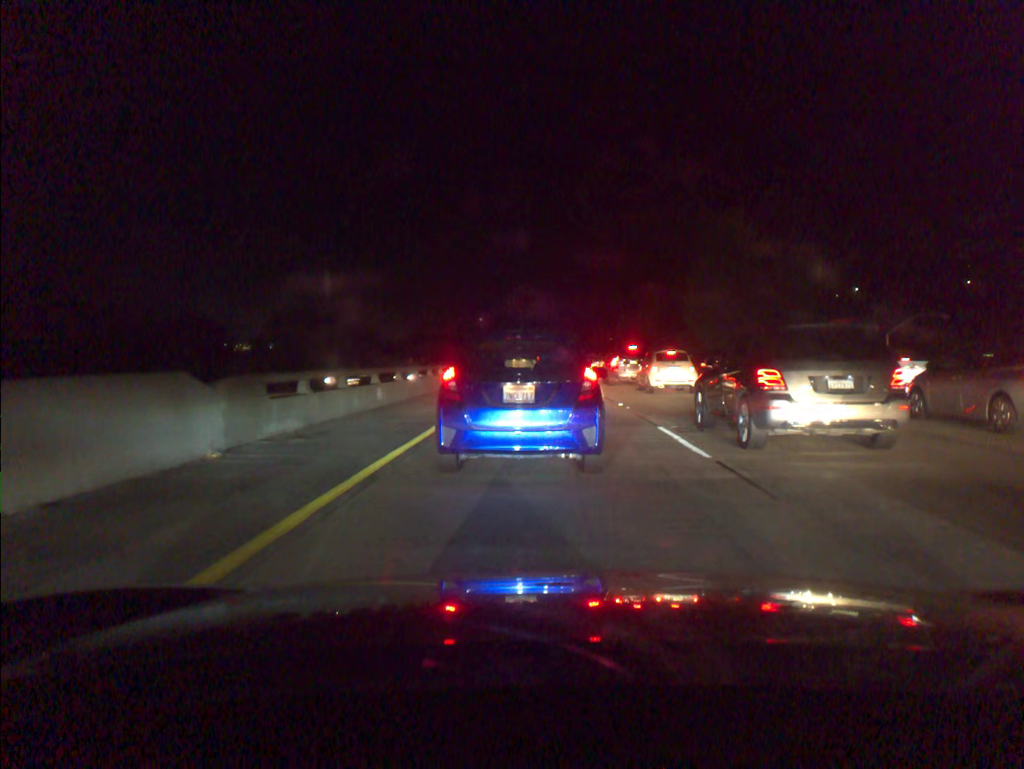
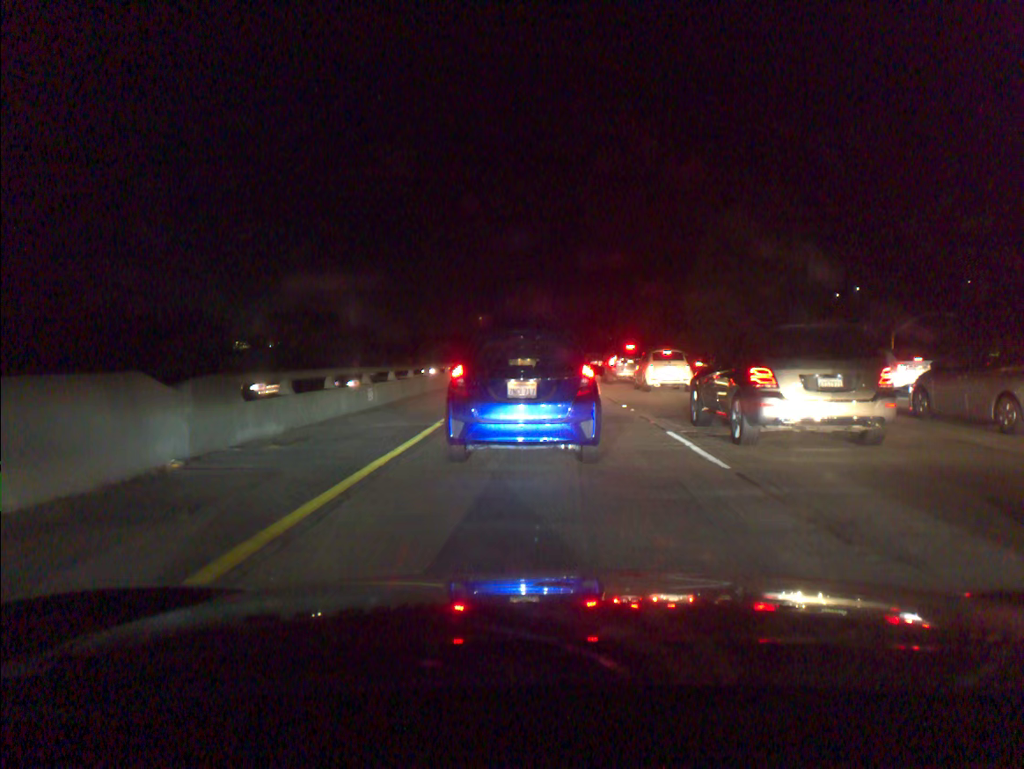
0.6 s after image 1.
(0.0, +1.0) m; 0°
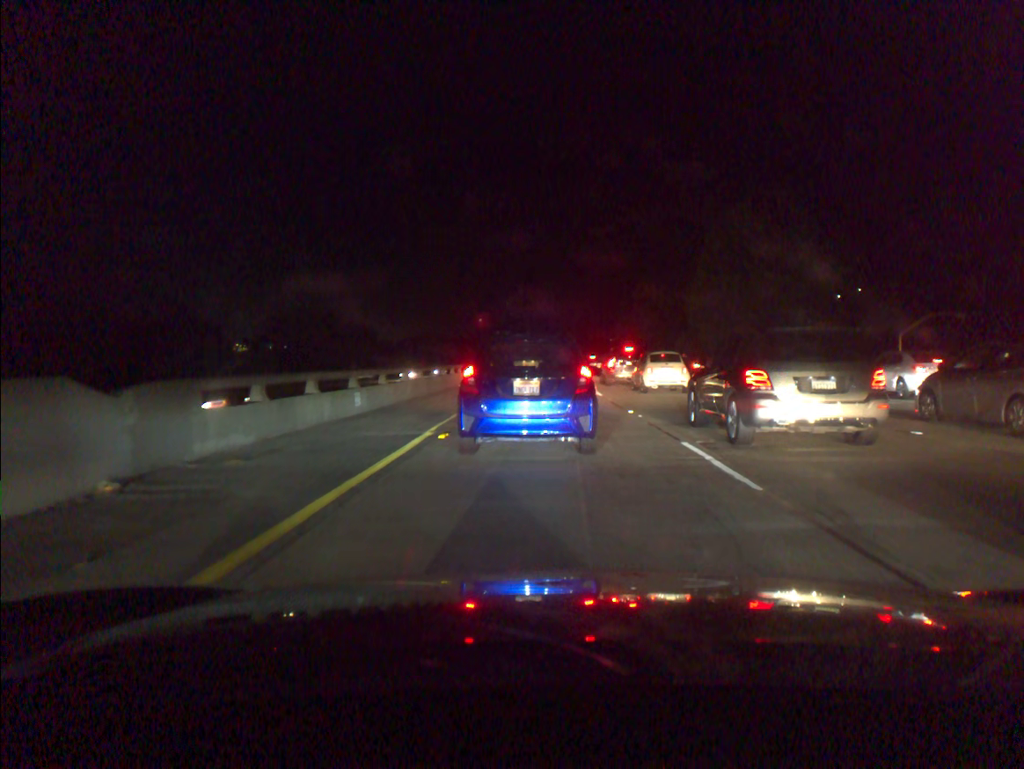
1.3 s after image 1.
(0.0, +1.2) m; 0°
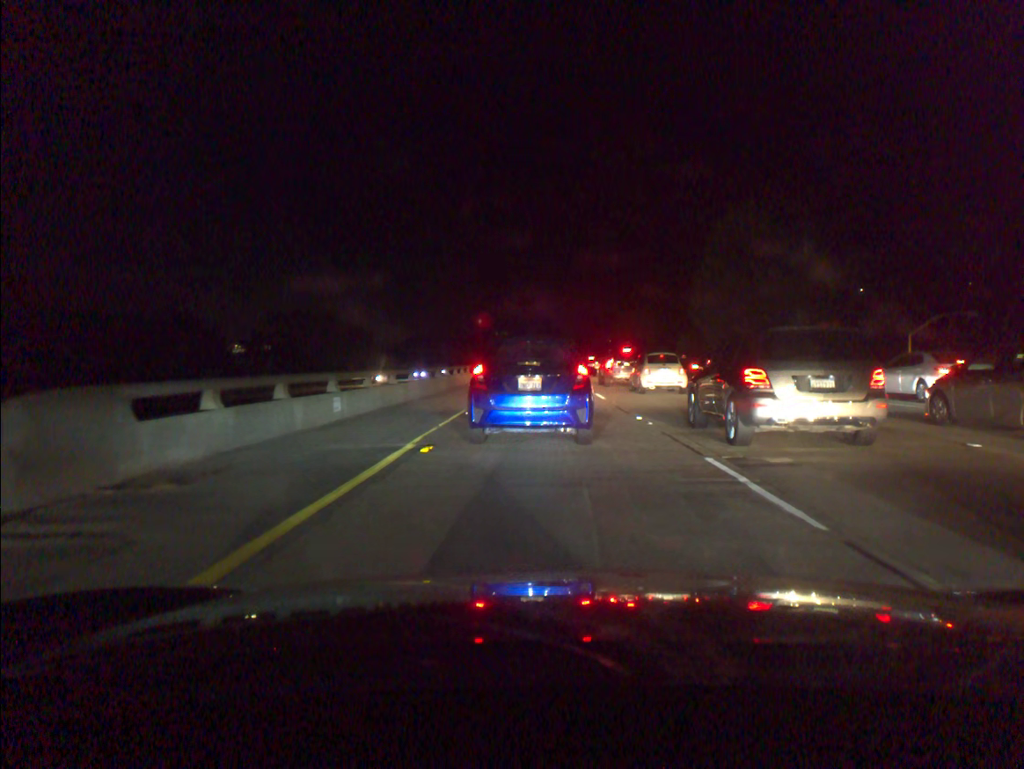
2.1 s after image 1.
(0.0, +1.6) m; 0°
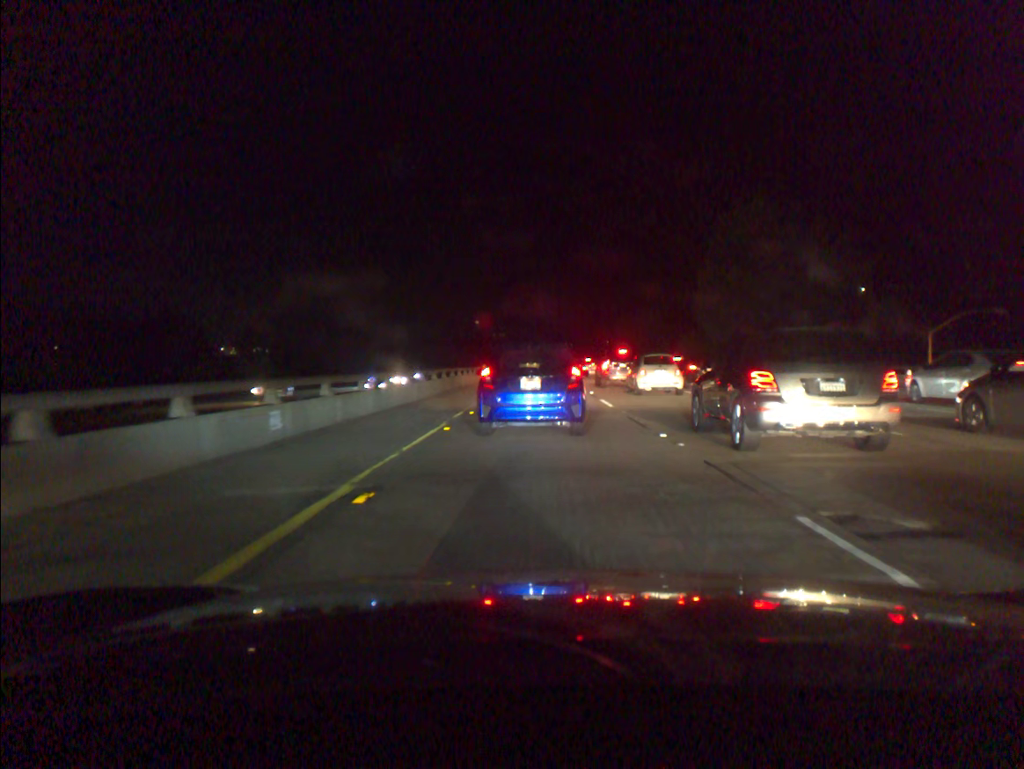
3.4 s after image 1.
(0.0, +3.4) m; -1°
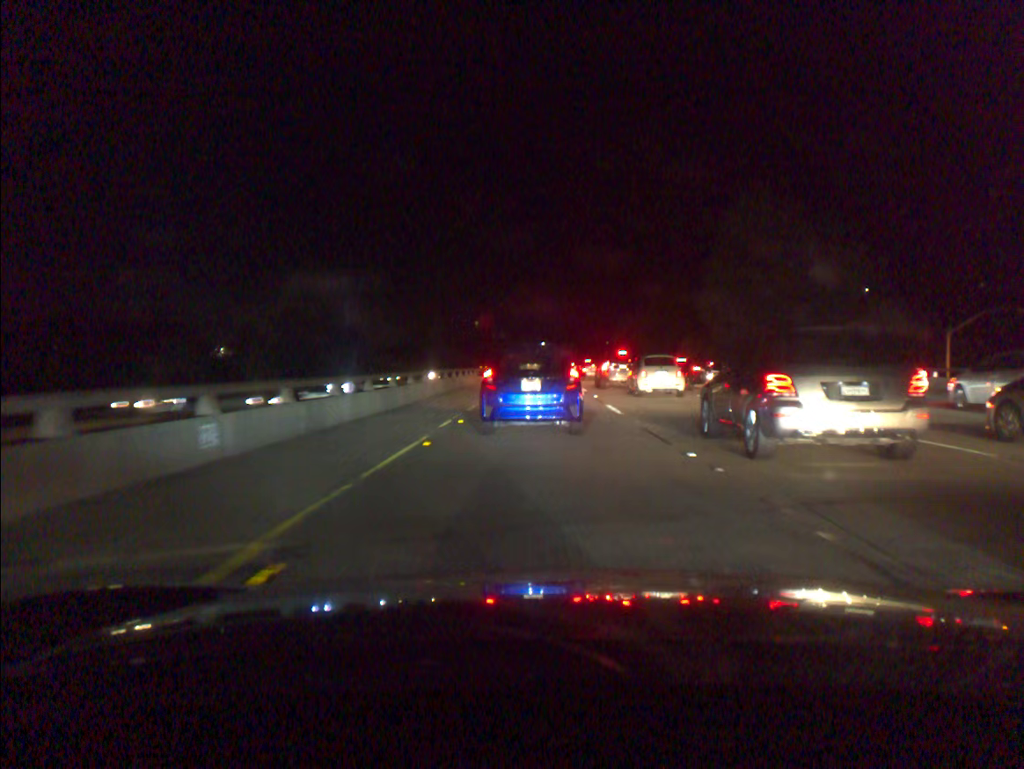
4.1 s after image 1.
(0.0, +2.4) m; 0°
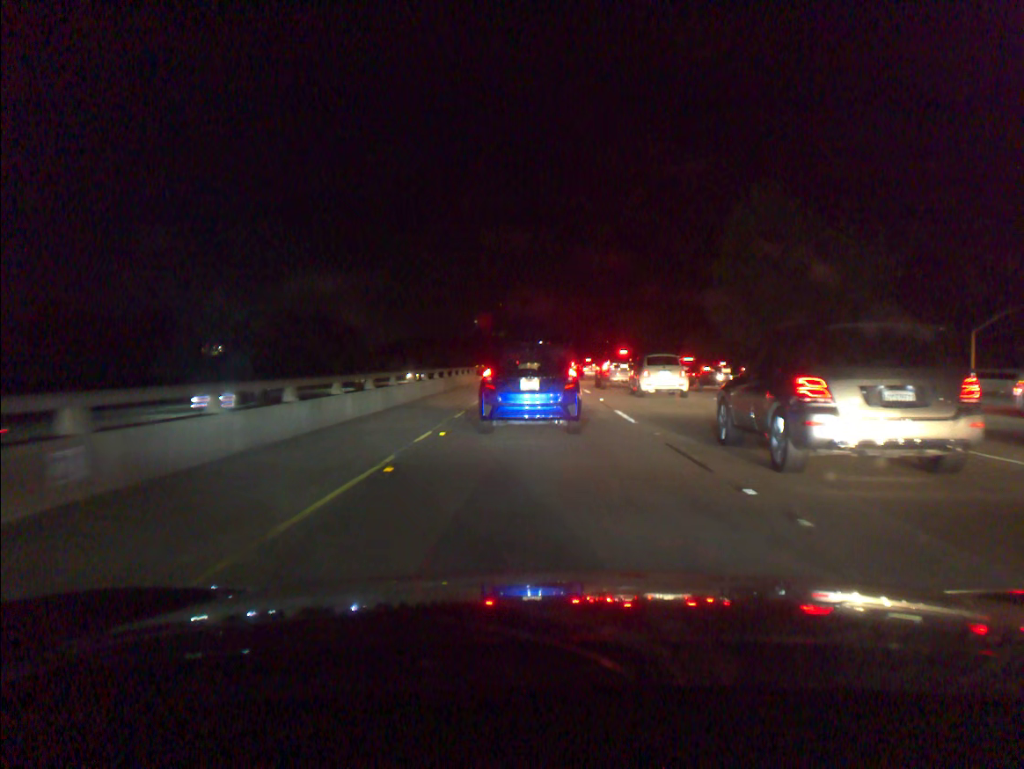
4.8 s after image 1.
(0.0, +2.8) m; 0°
